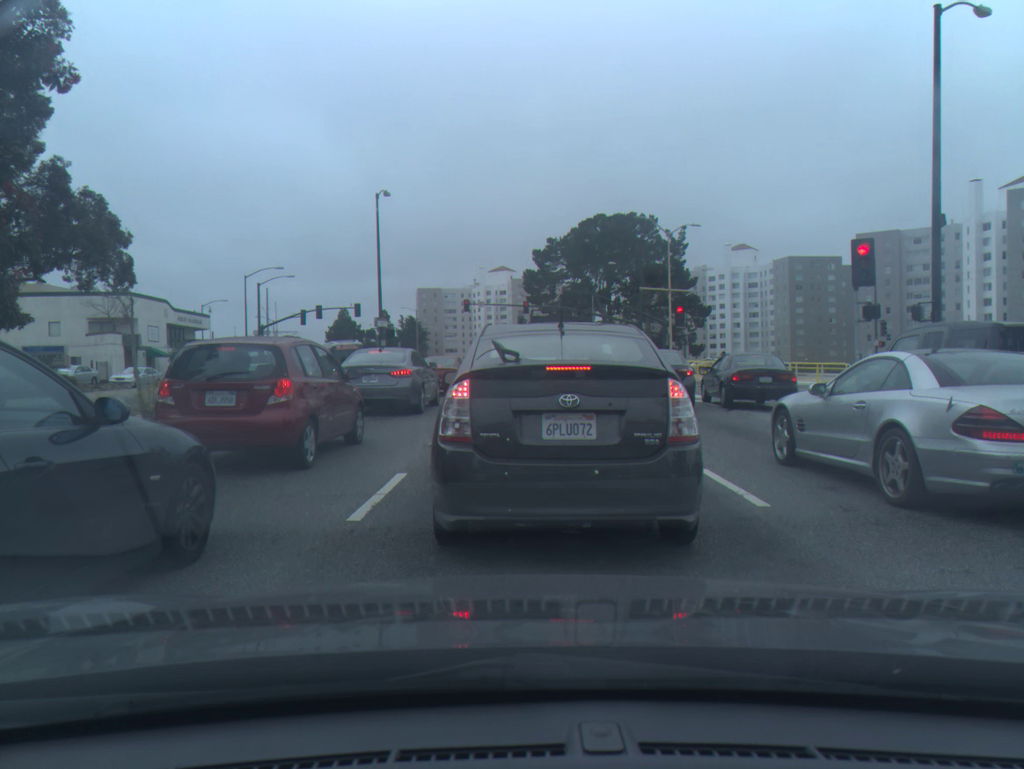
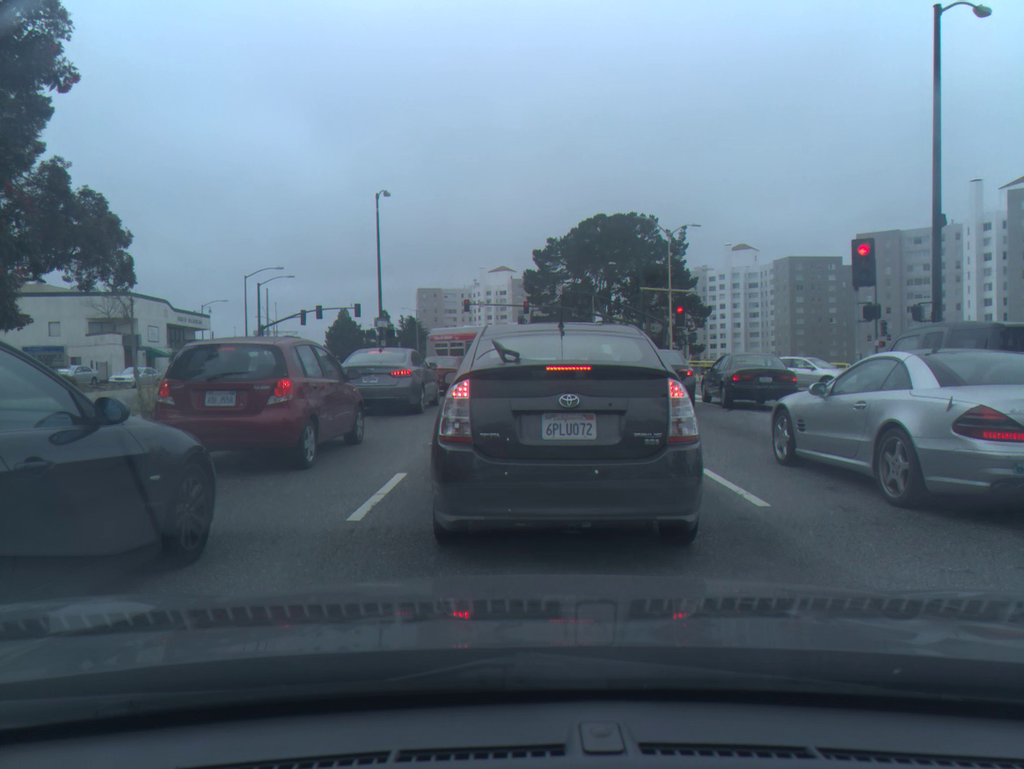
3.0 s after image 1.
(0.0, 0.0) m; 0°
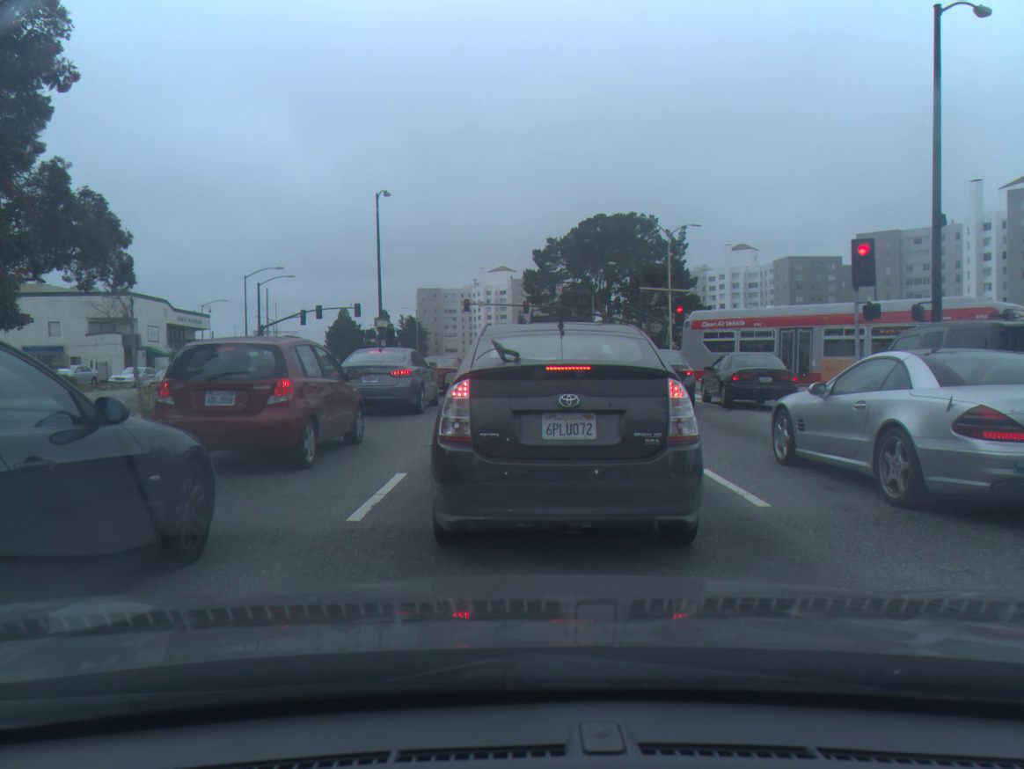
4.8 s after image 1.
(0.0, 0.0) m; 0°
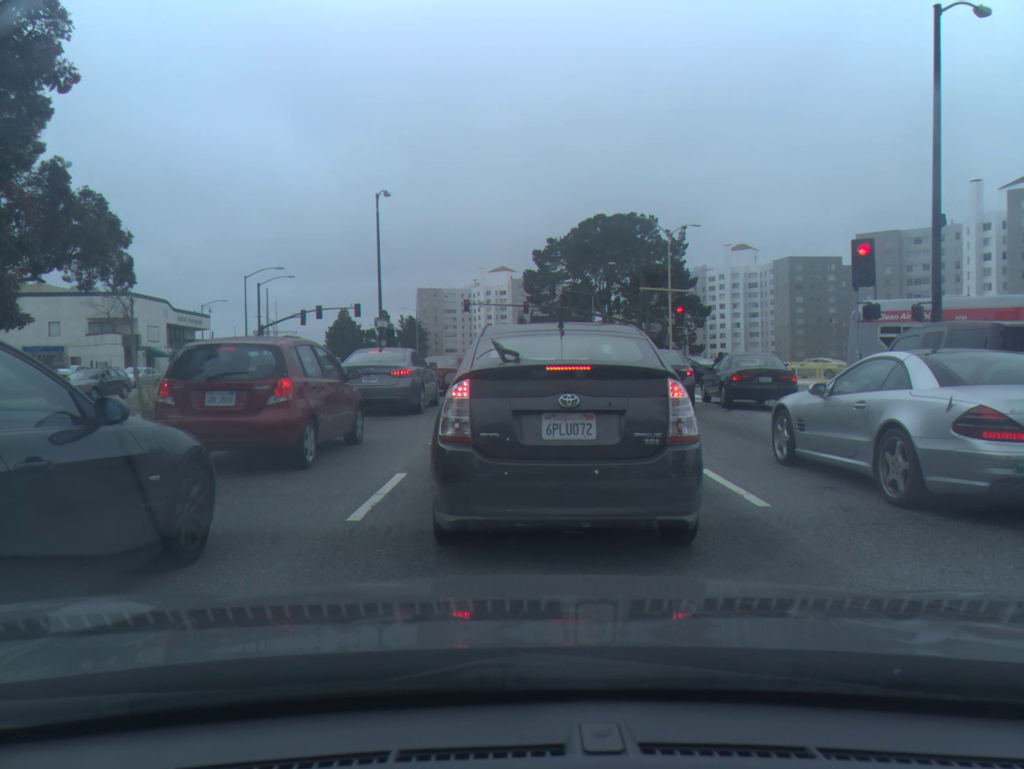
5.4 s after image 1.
(0.0, 0.0) m; 0°
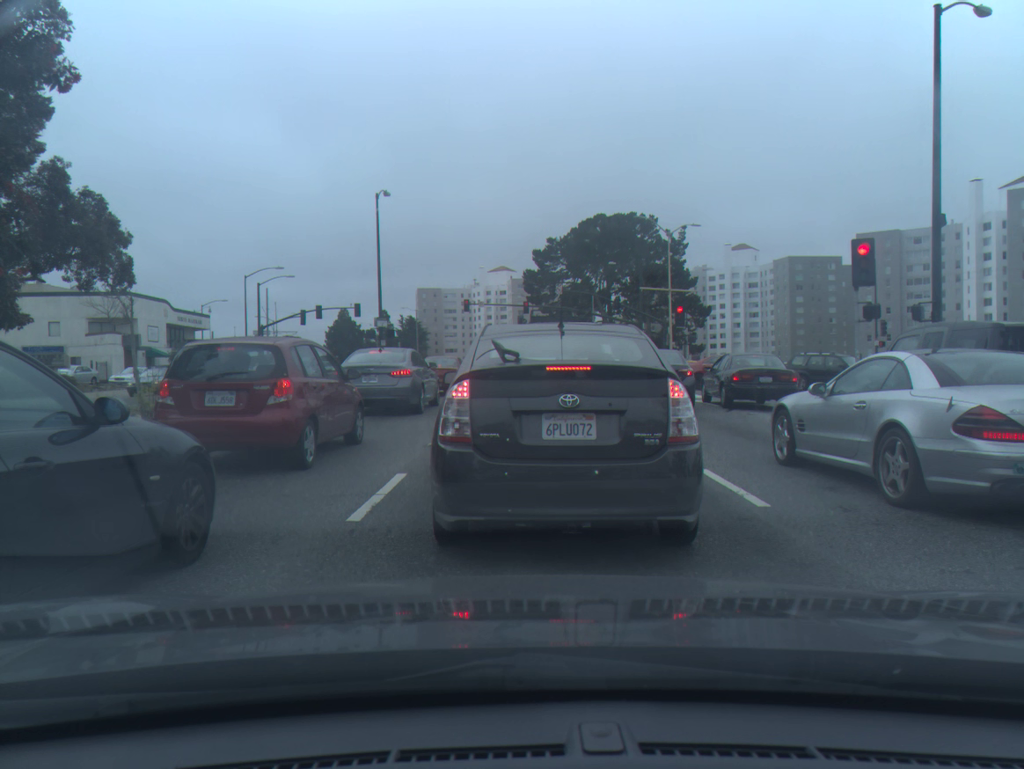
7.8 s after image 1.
(0.0, 0.0) m; 0°
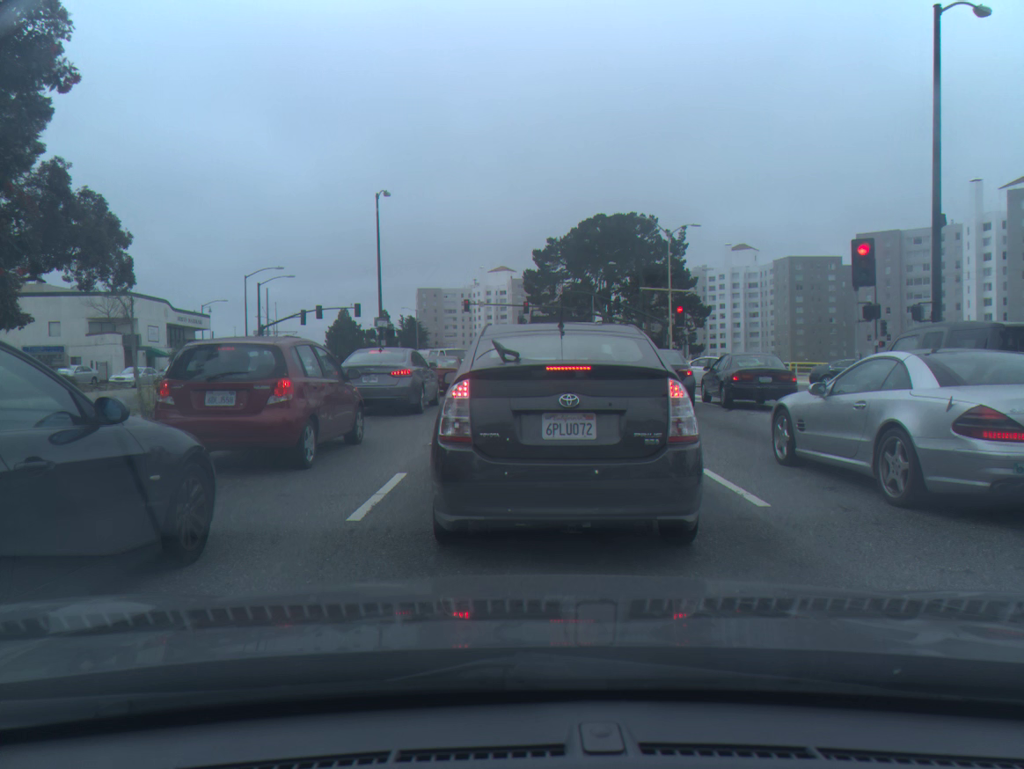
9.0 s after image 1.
(0.0, 0.0) m; 0°
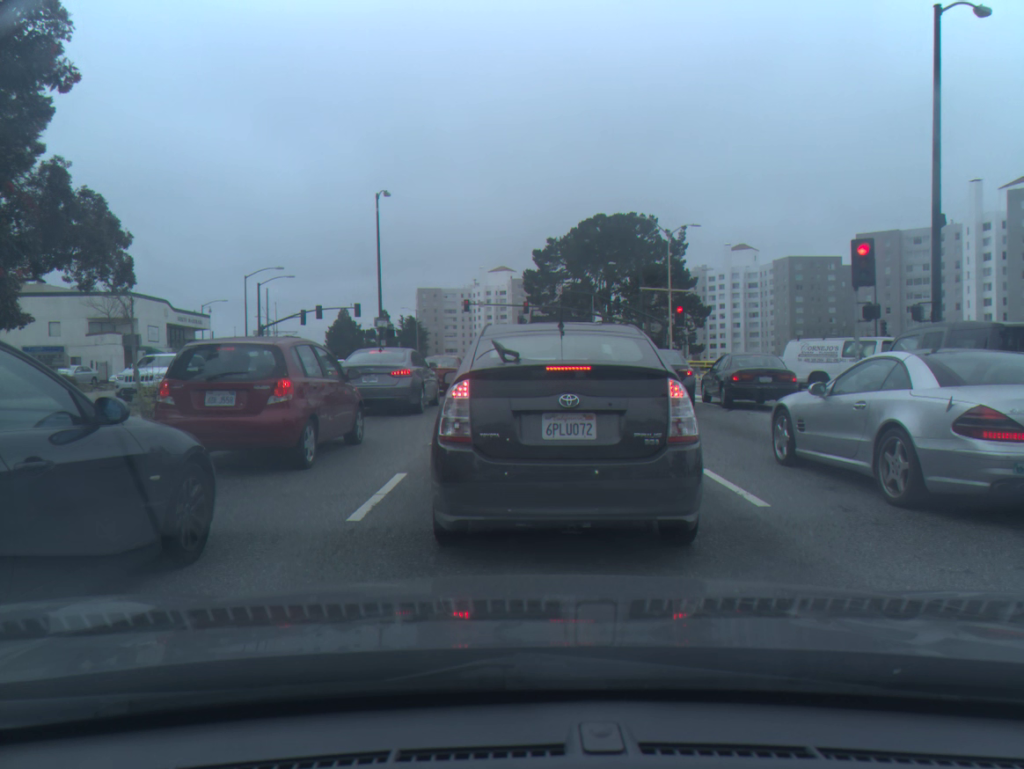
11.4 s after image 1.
(0.0, +0.1) m; 0°
